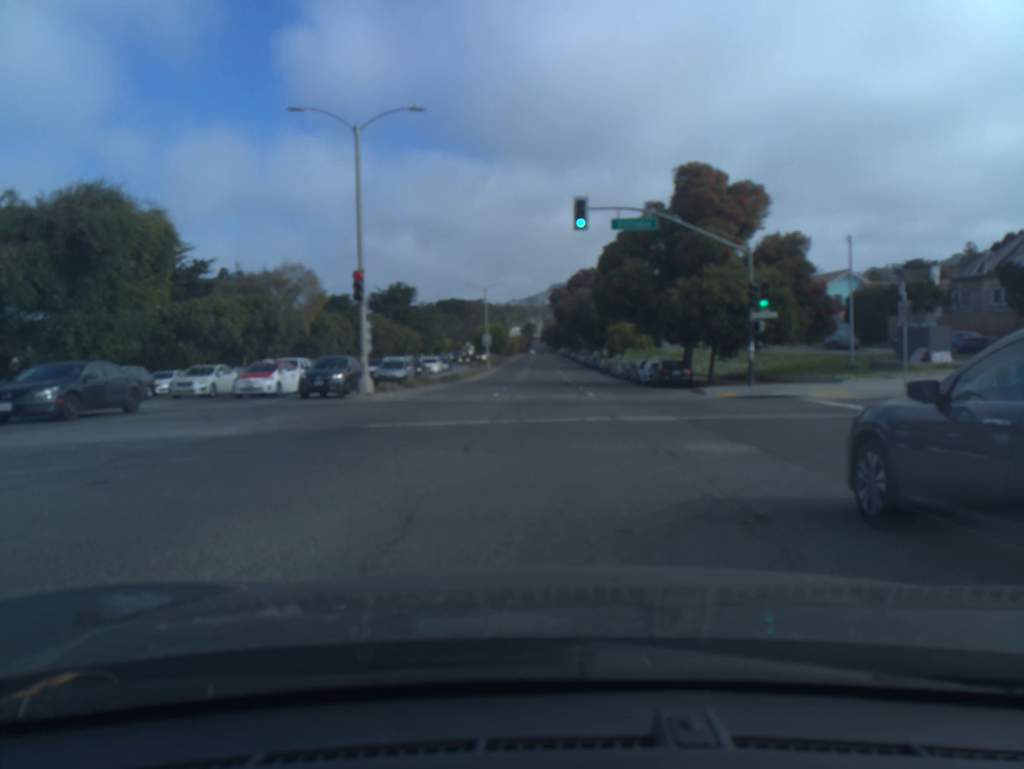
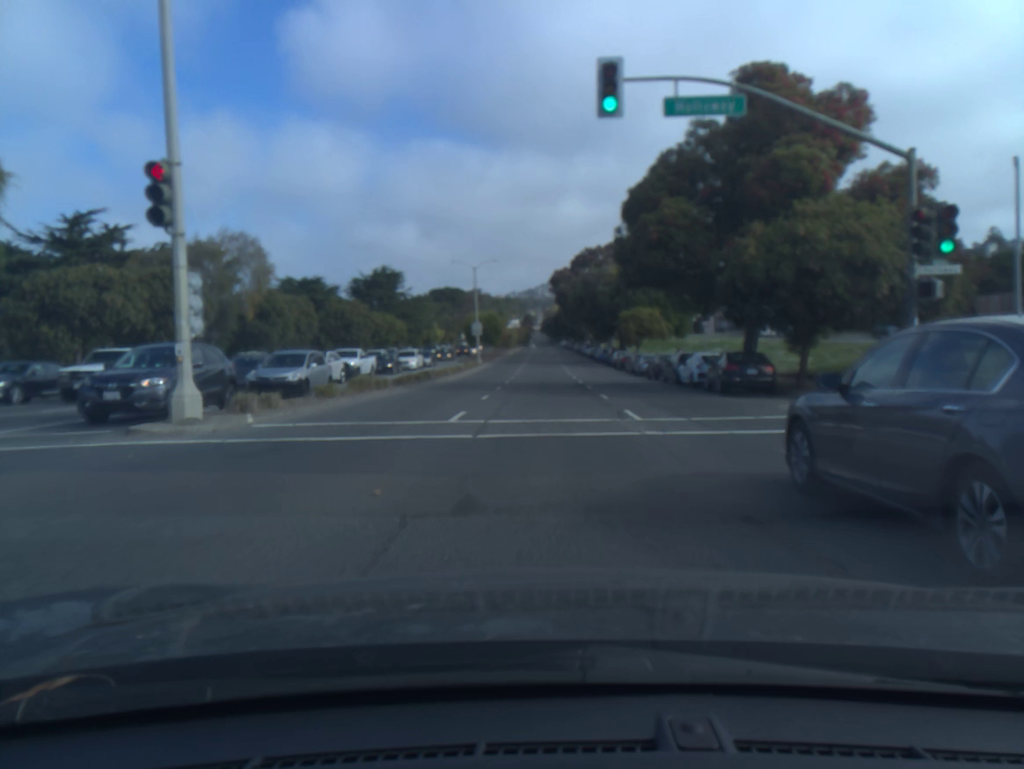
(0.0, +13.3) m; 0°
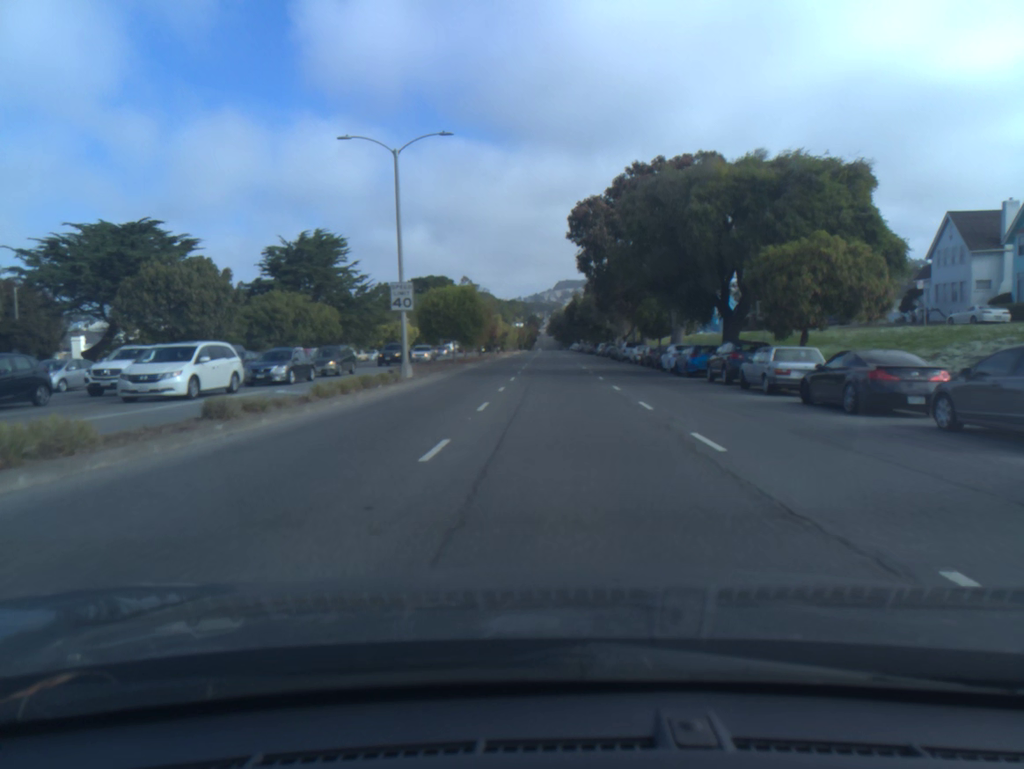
(-0.4, +42.5) m; -1°
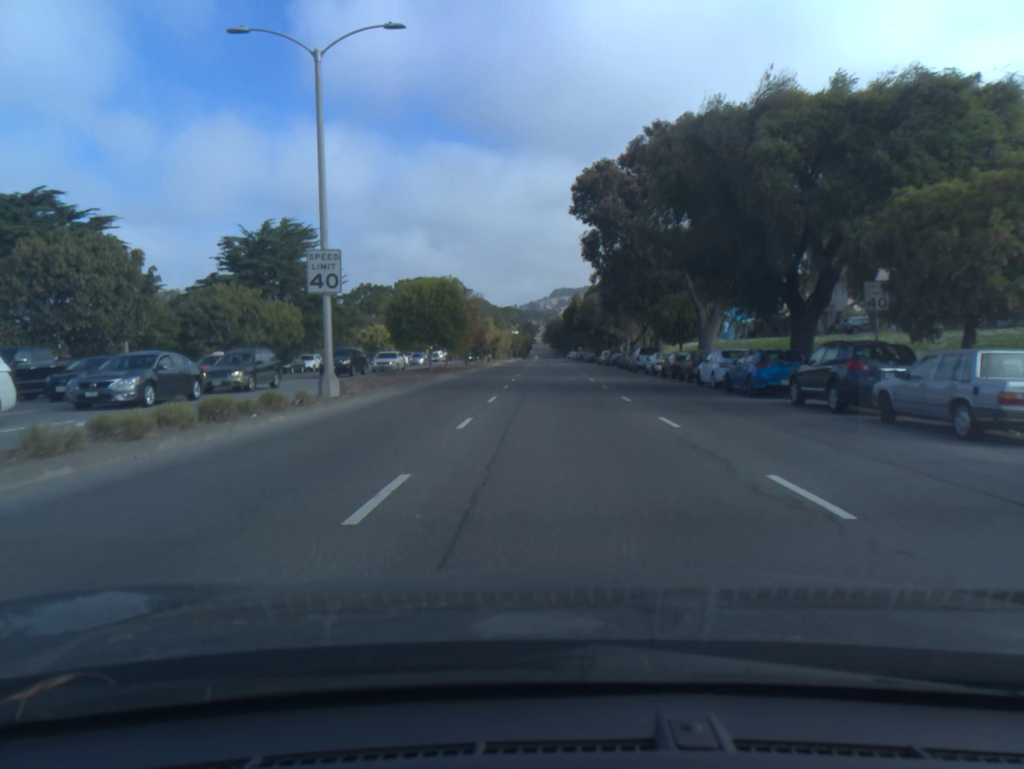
(0.0, +10.8) m; 0°
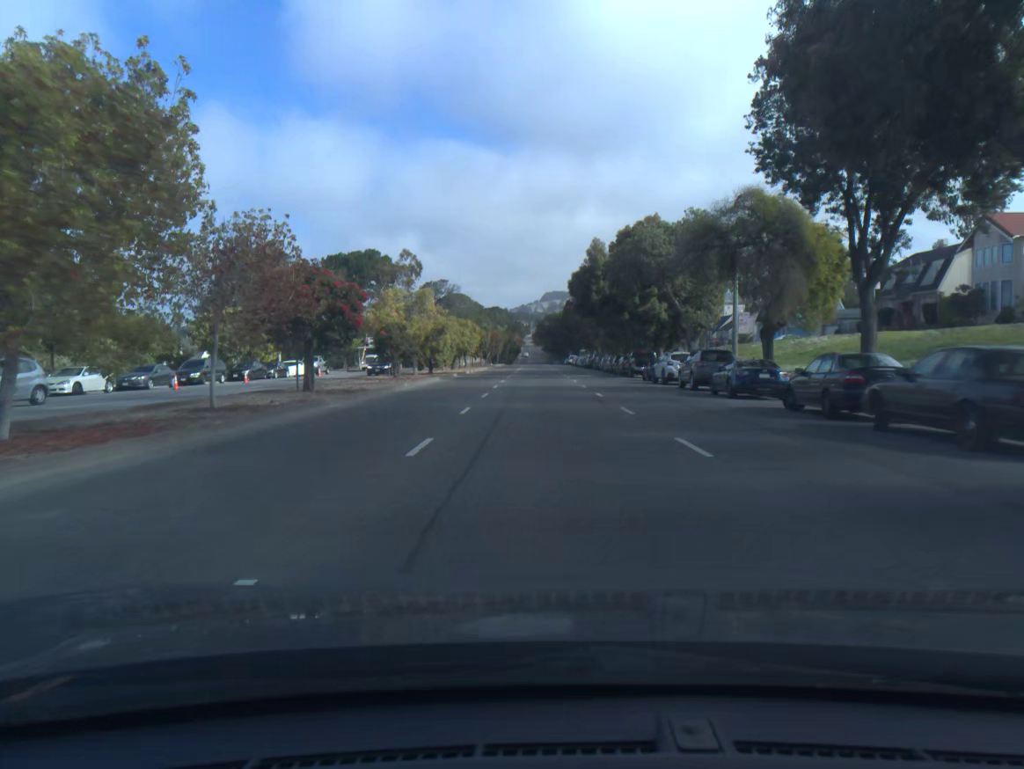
(+0.3, +47.3) m; +1°
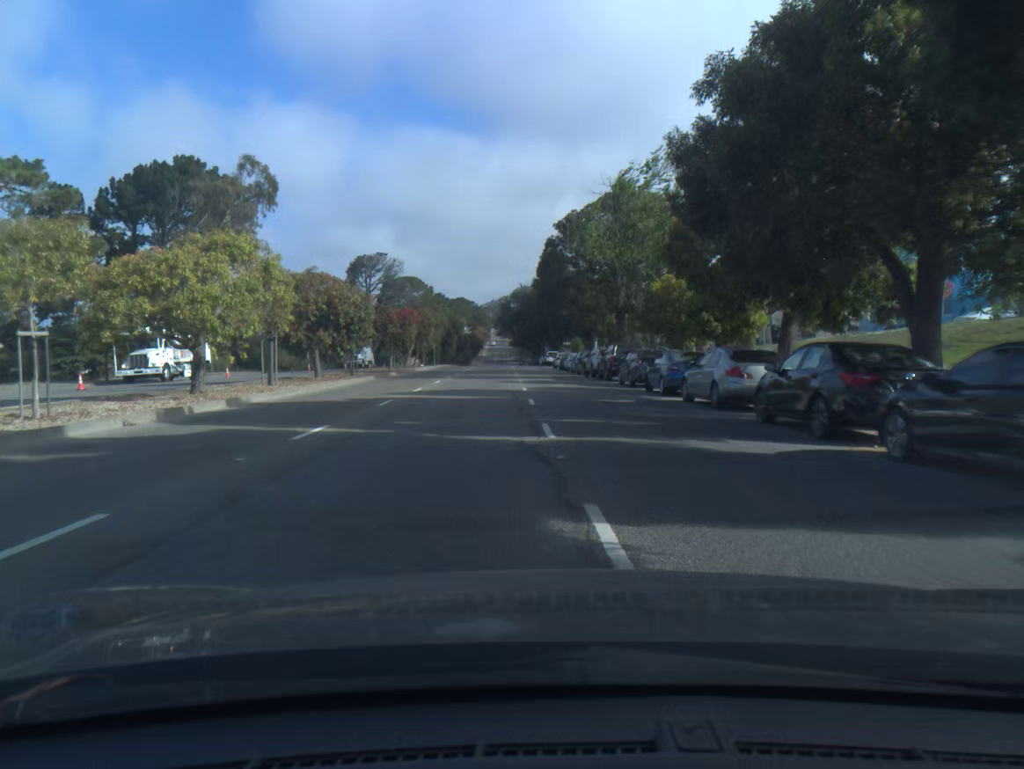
(+1.0, +49.1) m; +2°
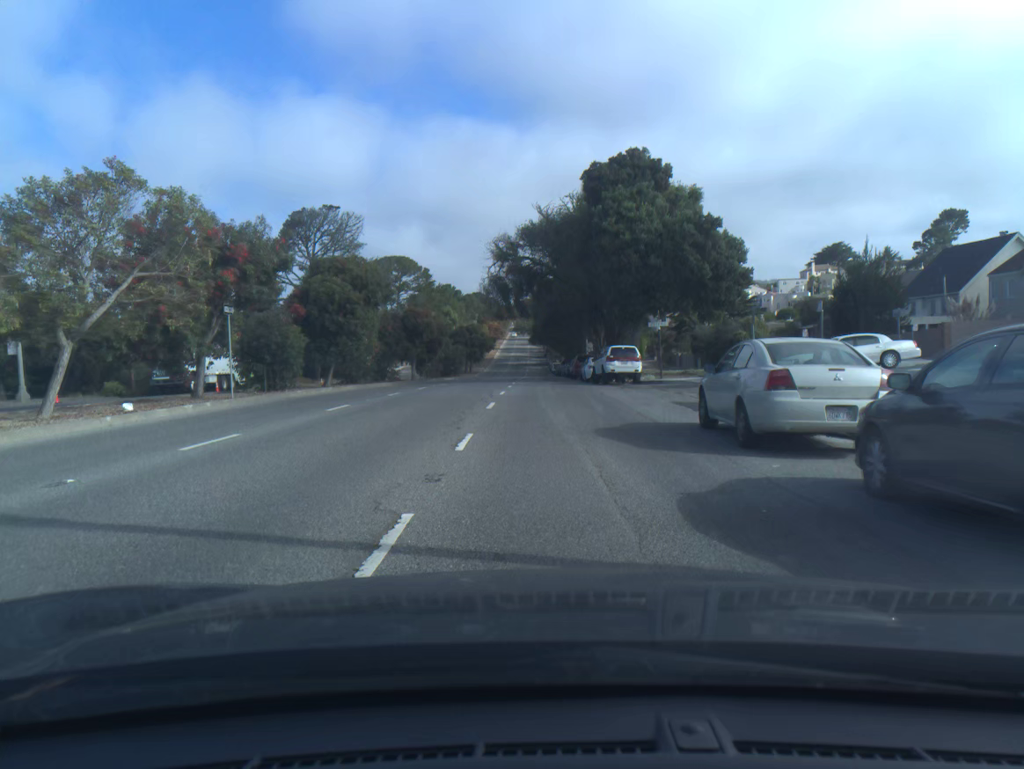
(-0.9, +59.6) m; -2°
